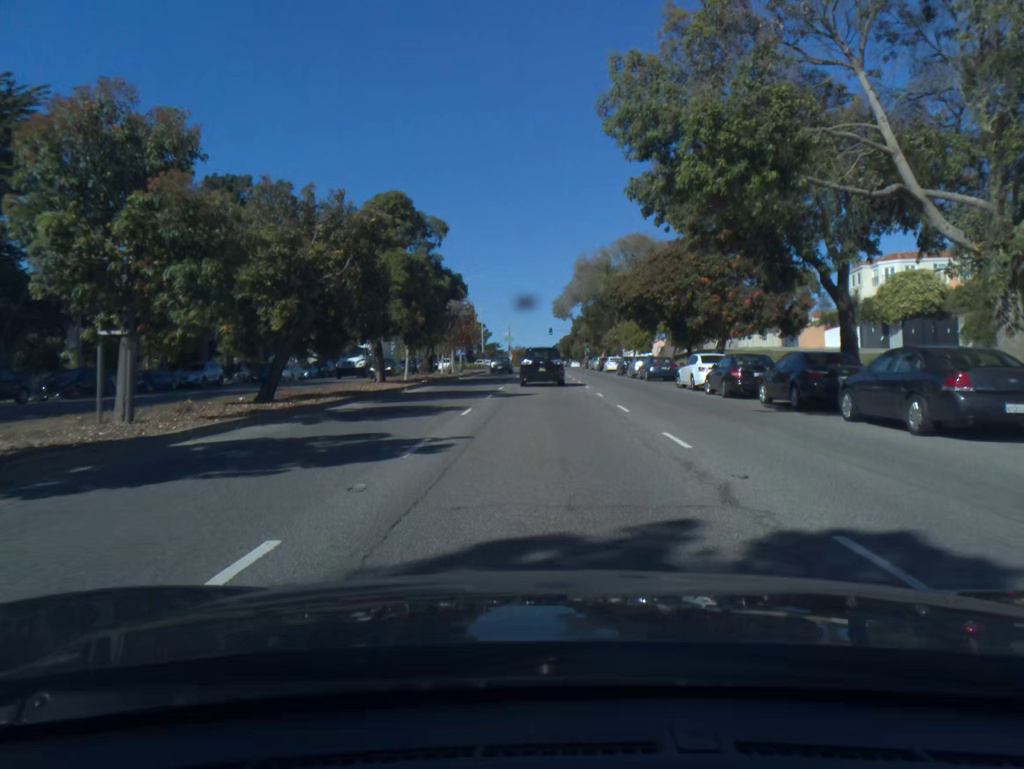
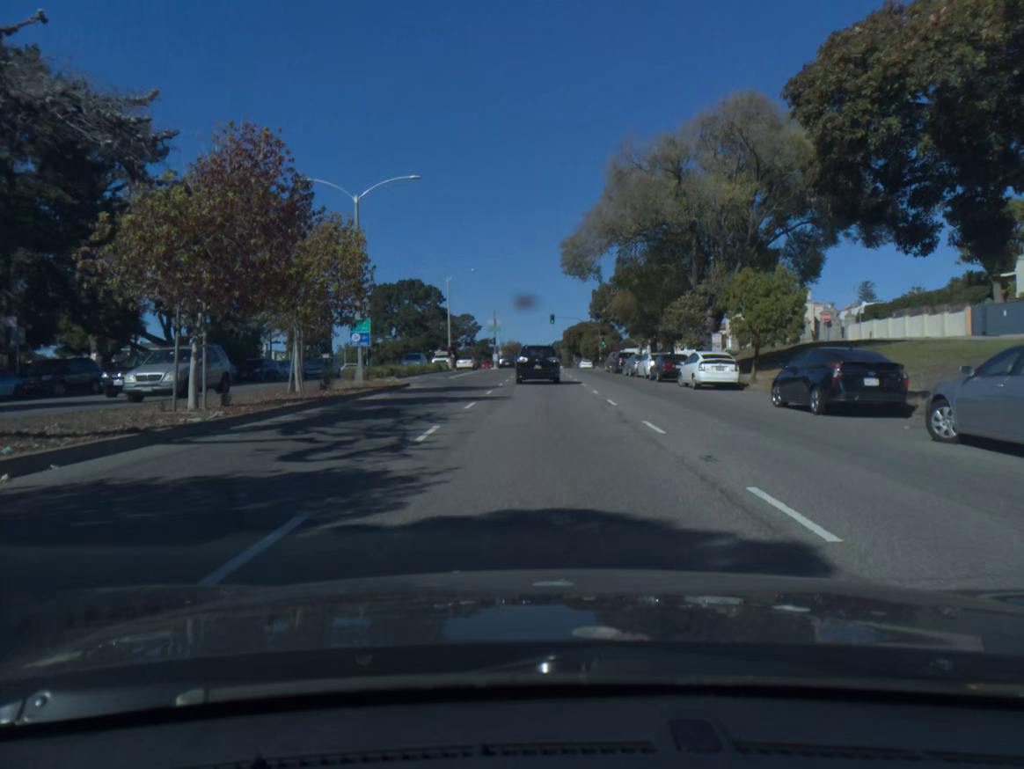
(+0.2, +42.0) m; 0°
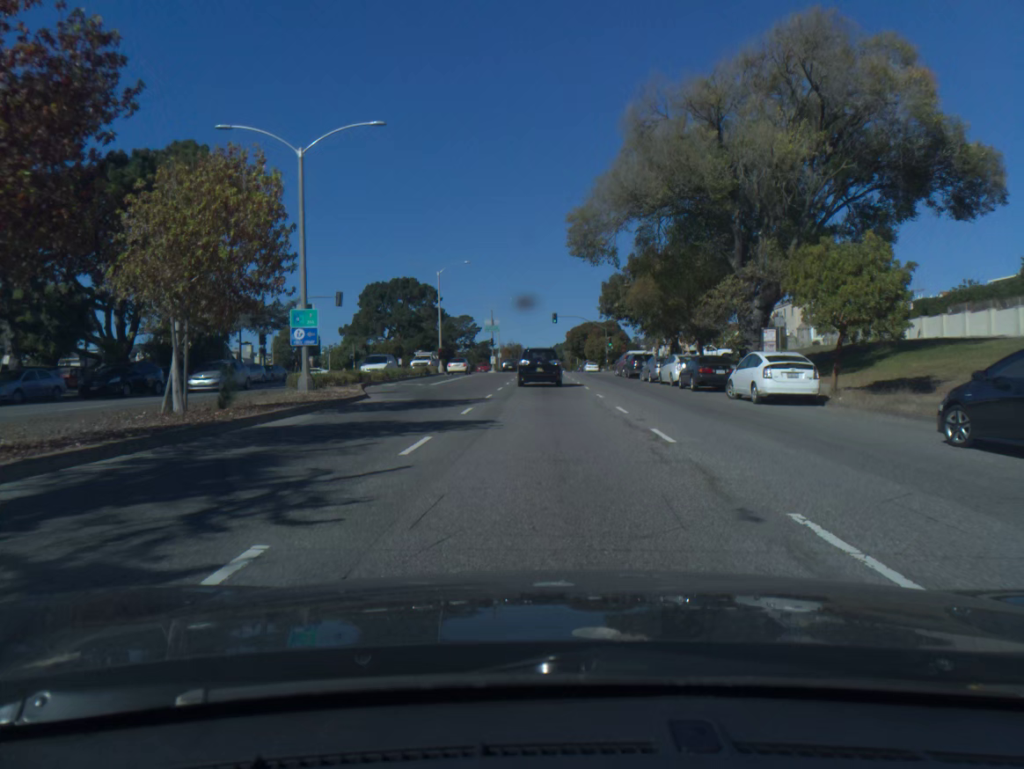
(0.0, +8.4) m; 0°
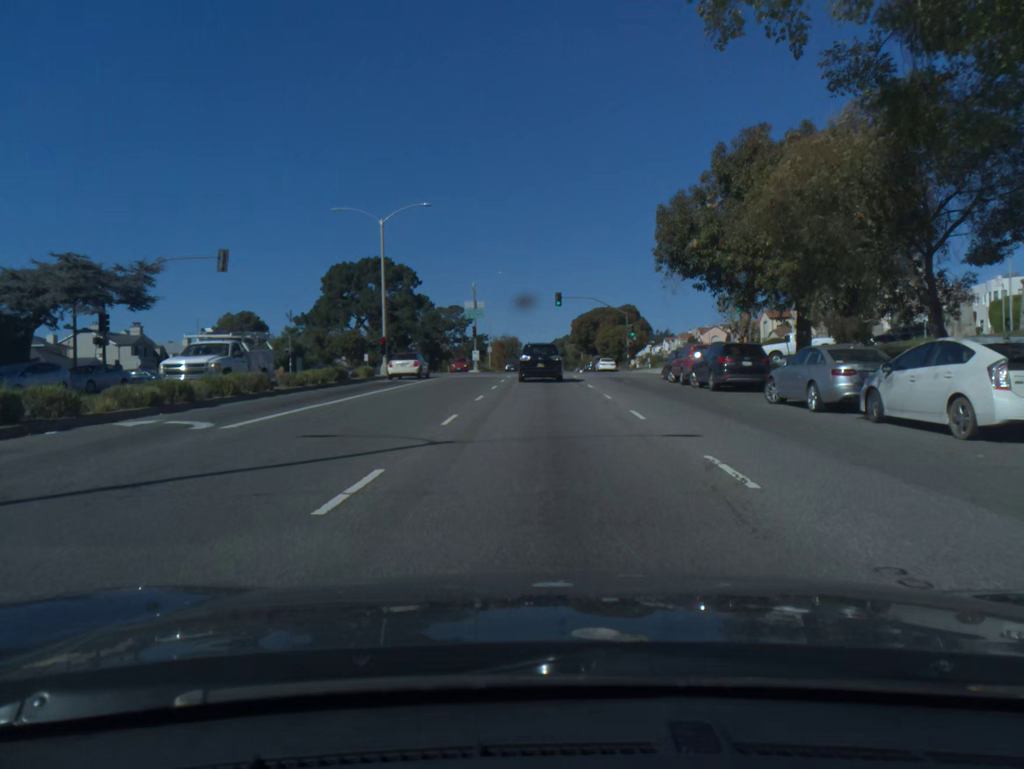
(-0.1, +25.0) m; 0°
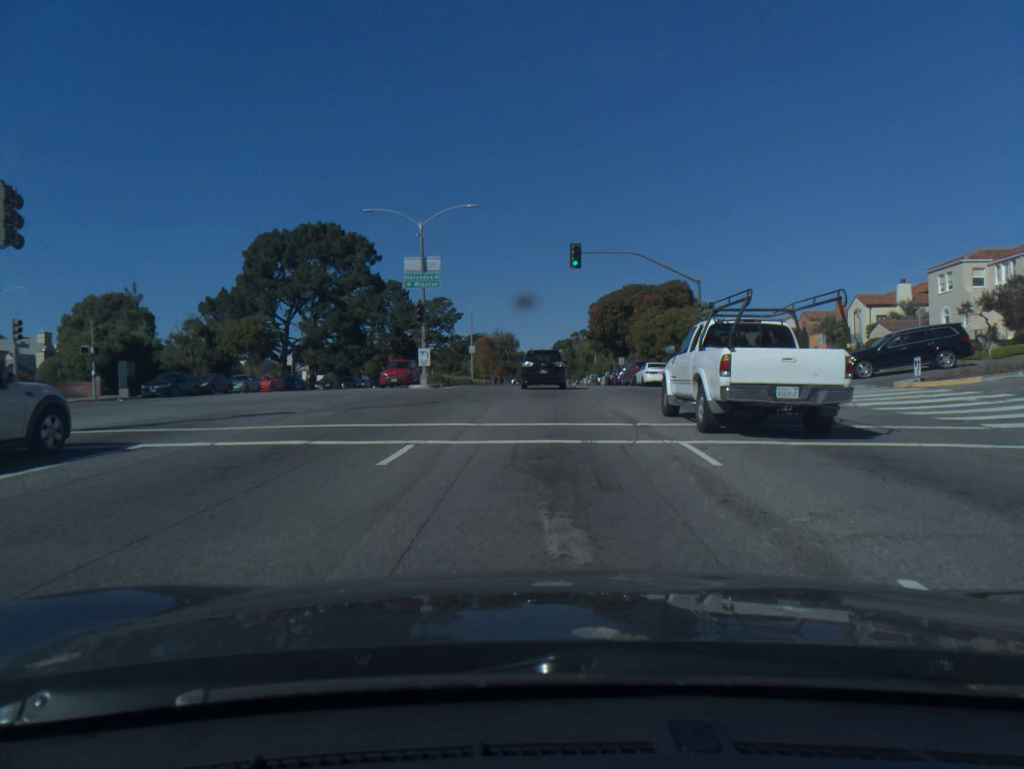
(0.0, +33.1) m; 0°
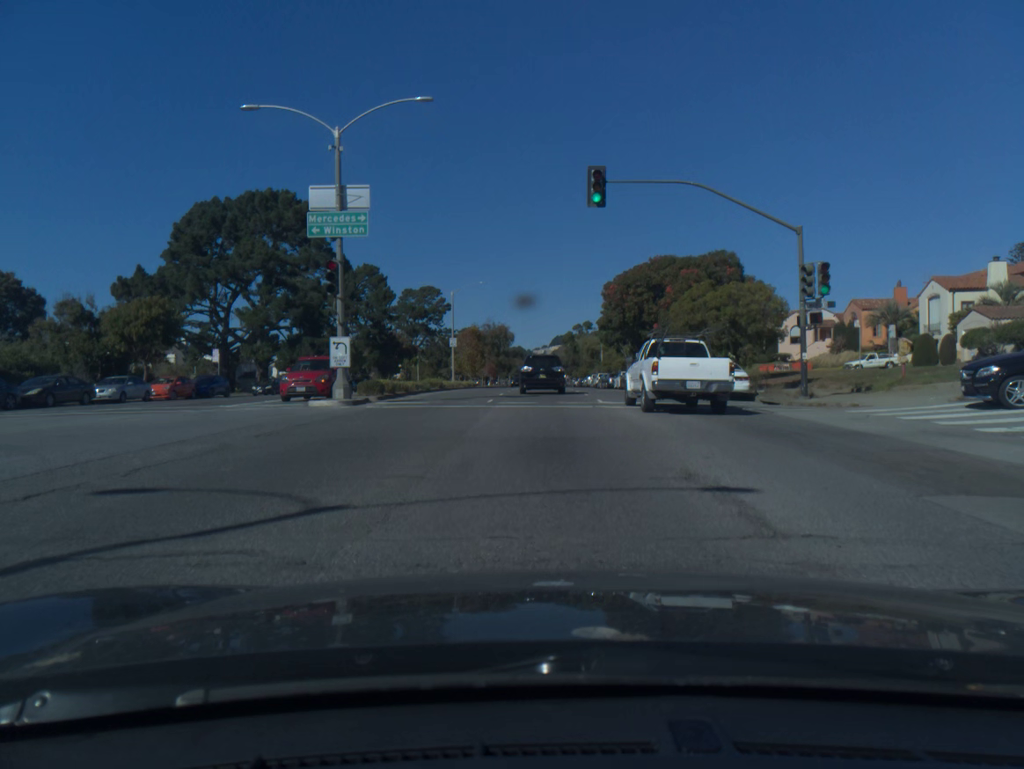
(0.0, +16.4) m; 0°
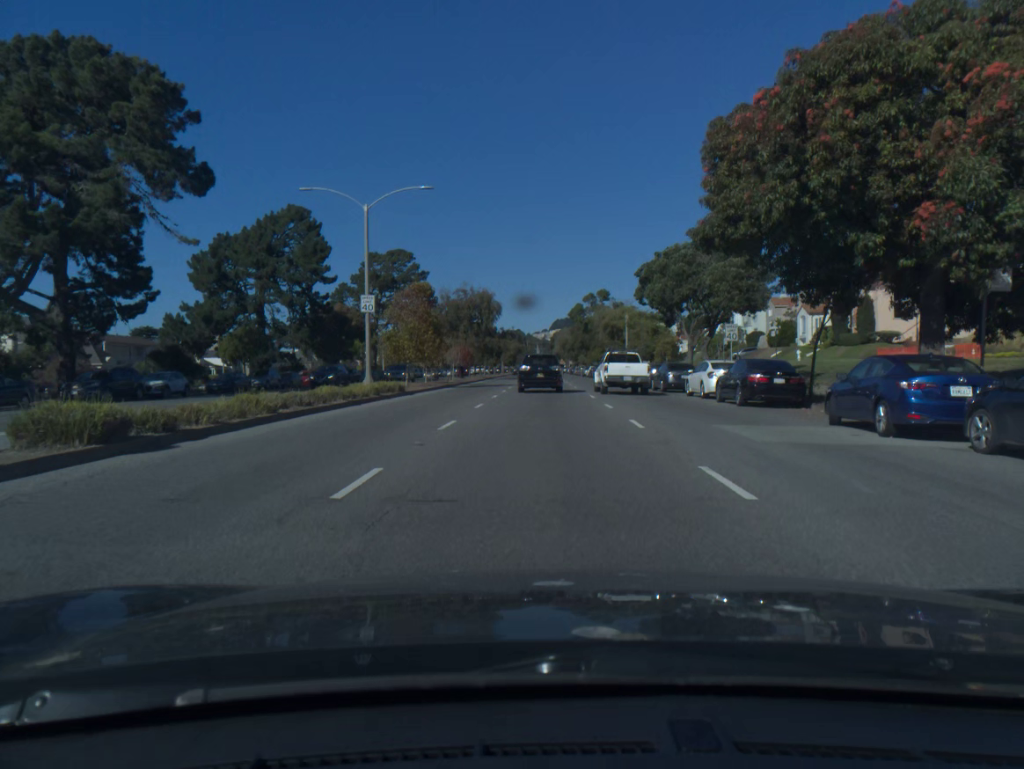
(+0.1, +32.8) m; 0°
